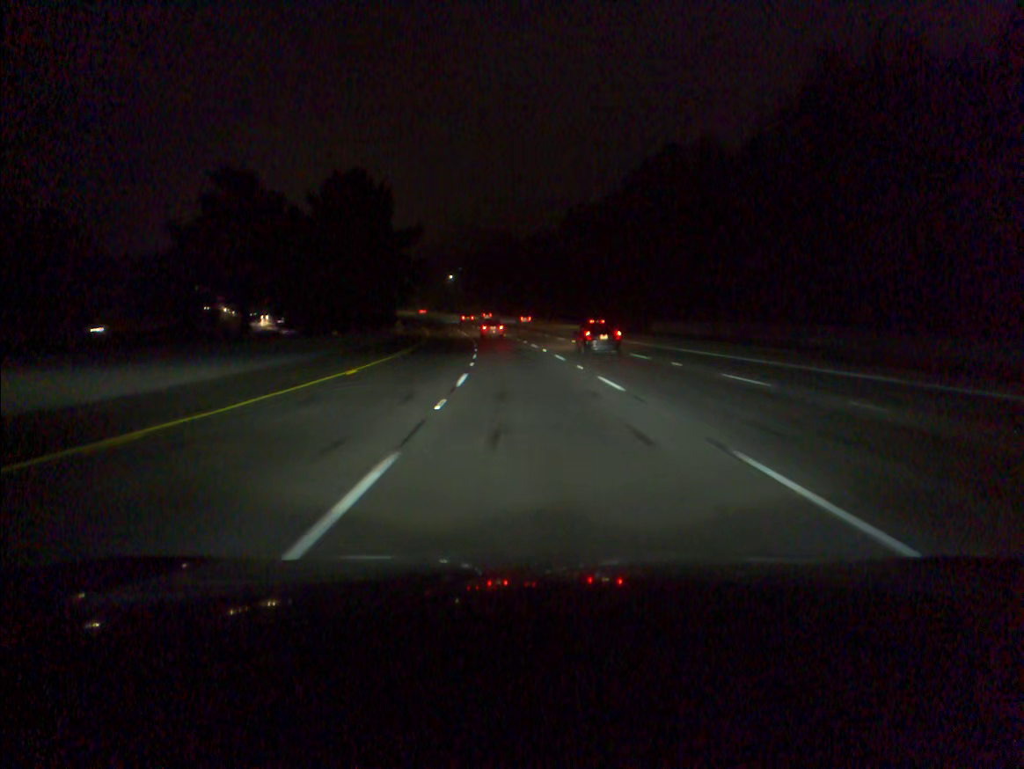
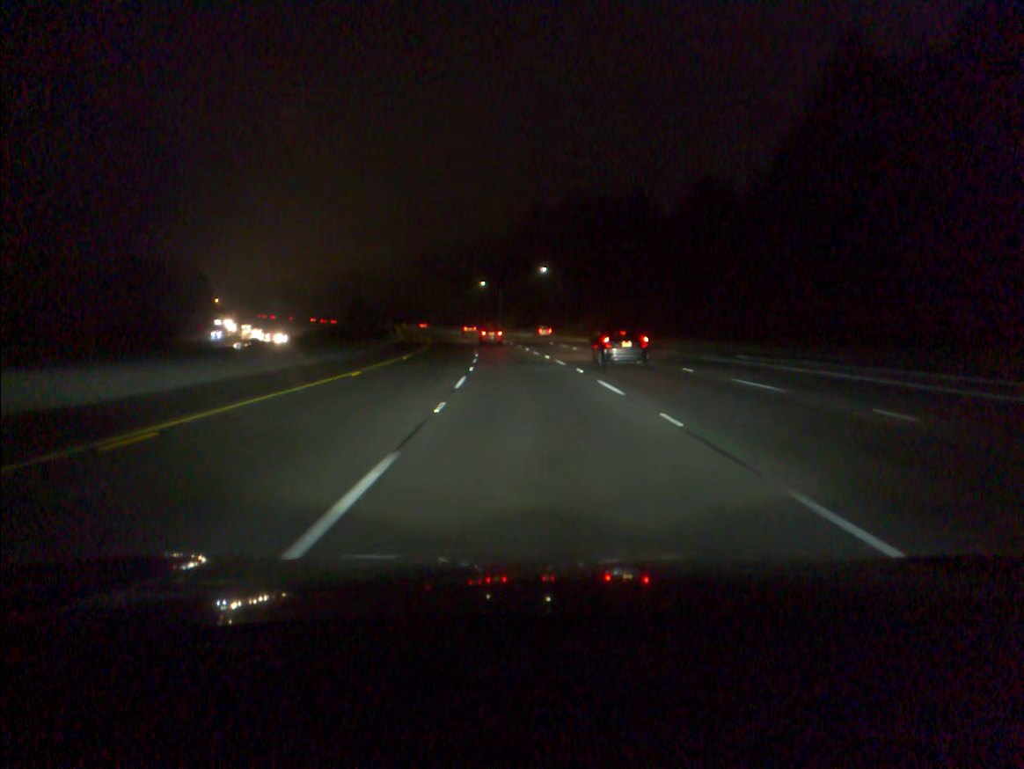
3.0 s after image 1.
(-6.0, +87.3) m; -8°
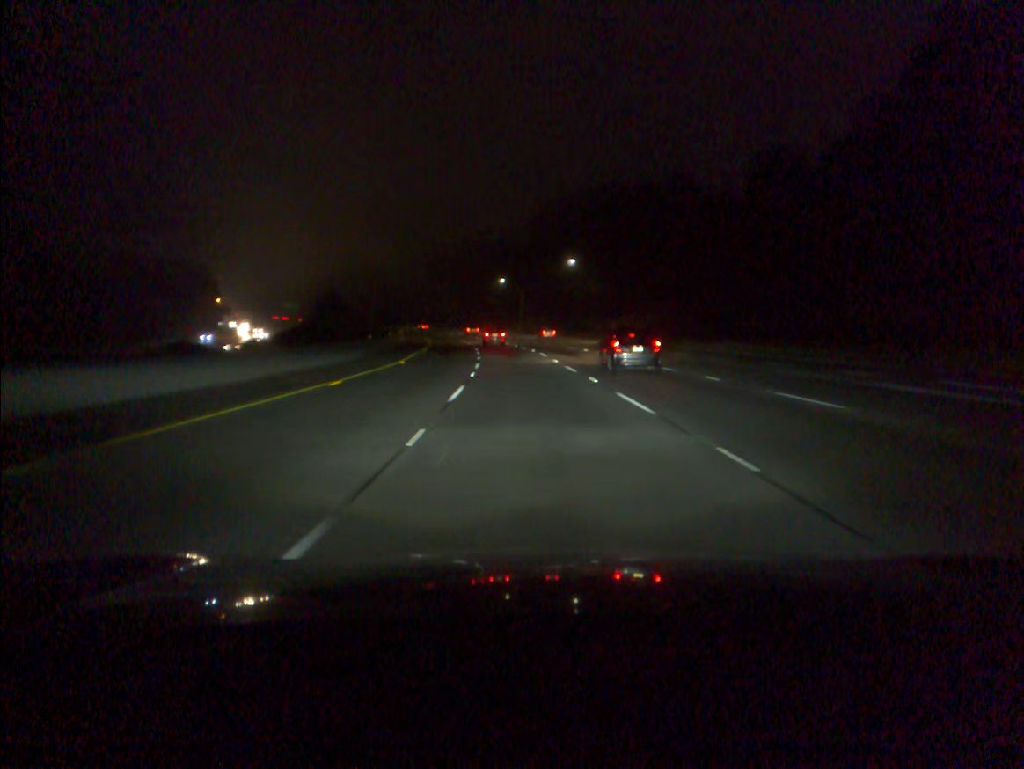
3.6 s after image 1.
(-0.3, +17.5) m; -2°
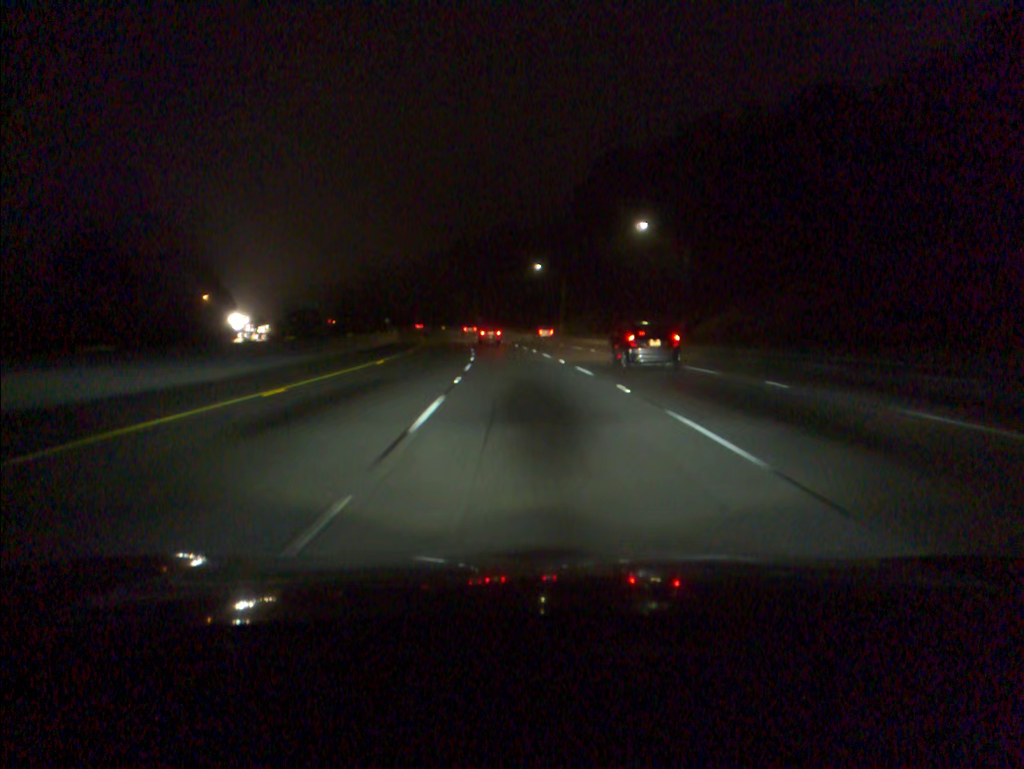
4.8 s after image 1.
(-0.9, +35.1) m; -3°
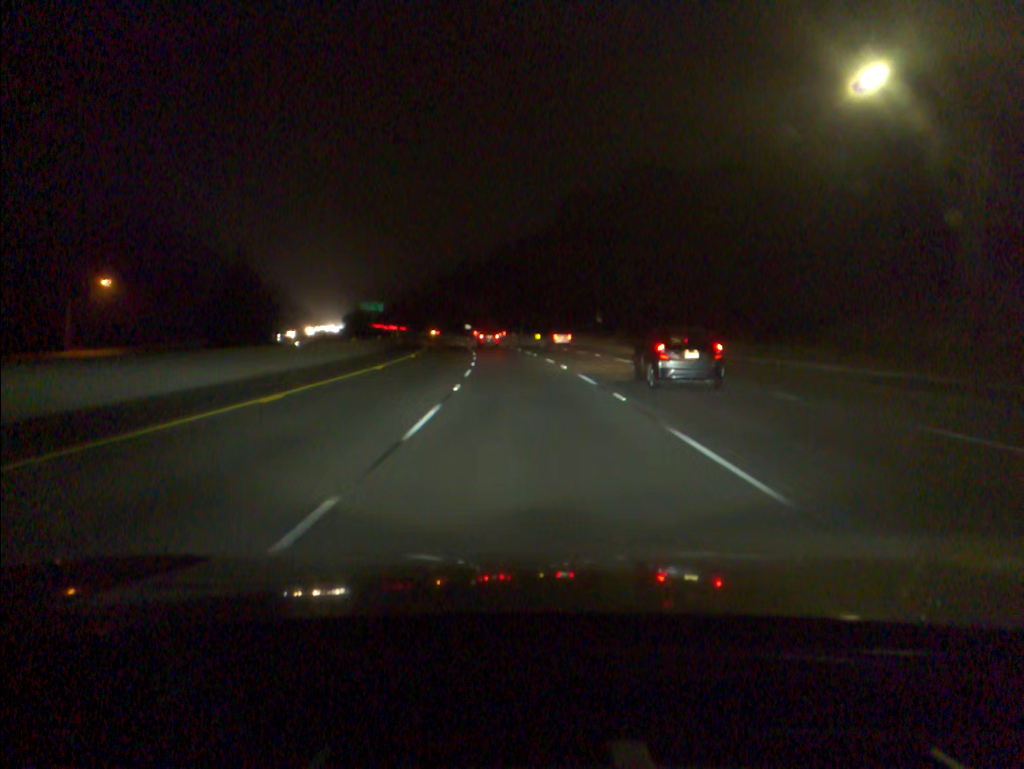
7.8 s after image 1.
(-6.3, +87.5) m; -8°
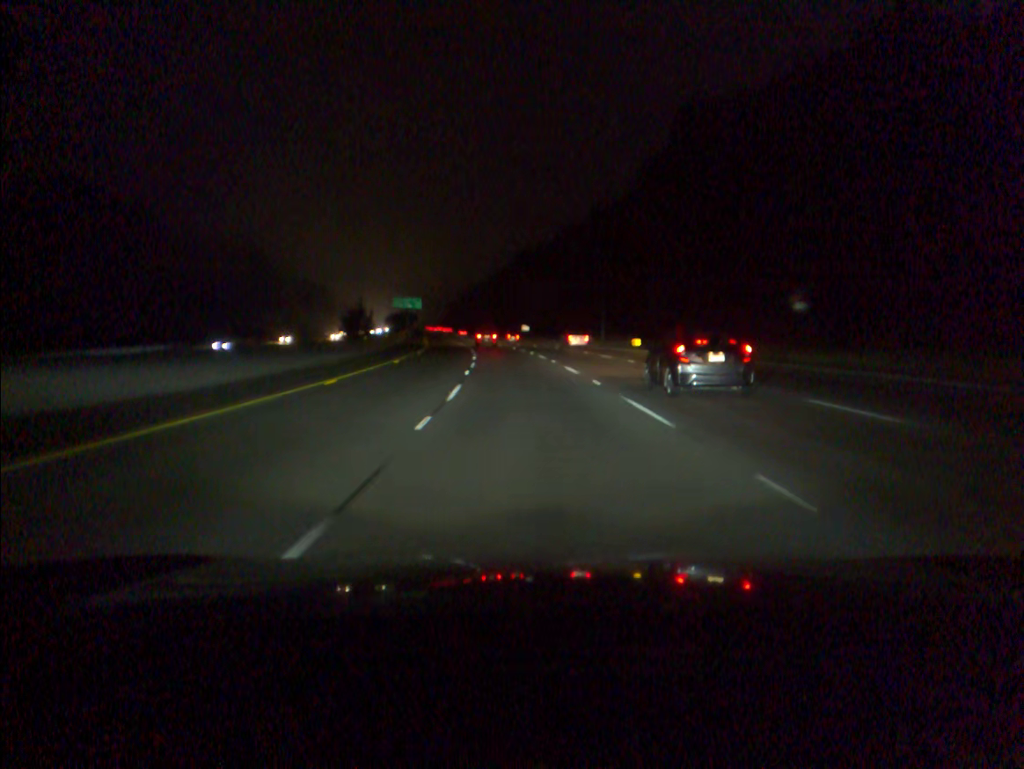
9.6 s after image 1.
(-2.3, +53.1) m; -5°
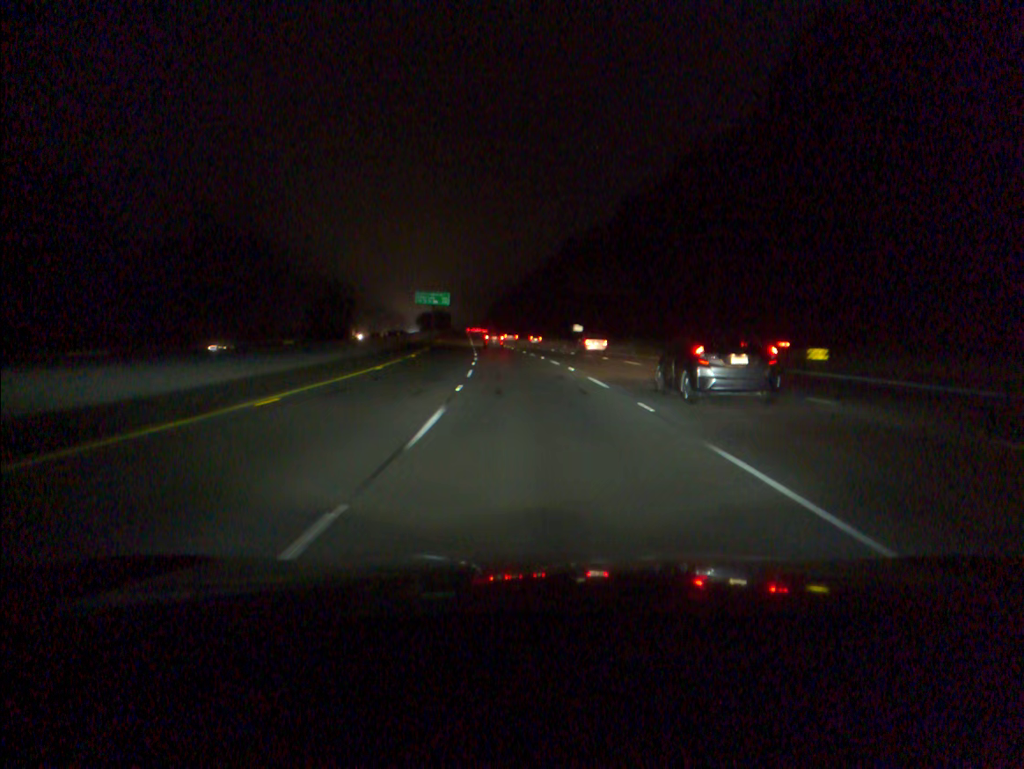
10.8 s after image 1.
(-1.0, +35.5) m; -3°
